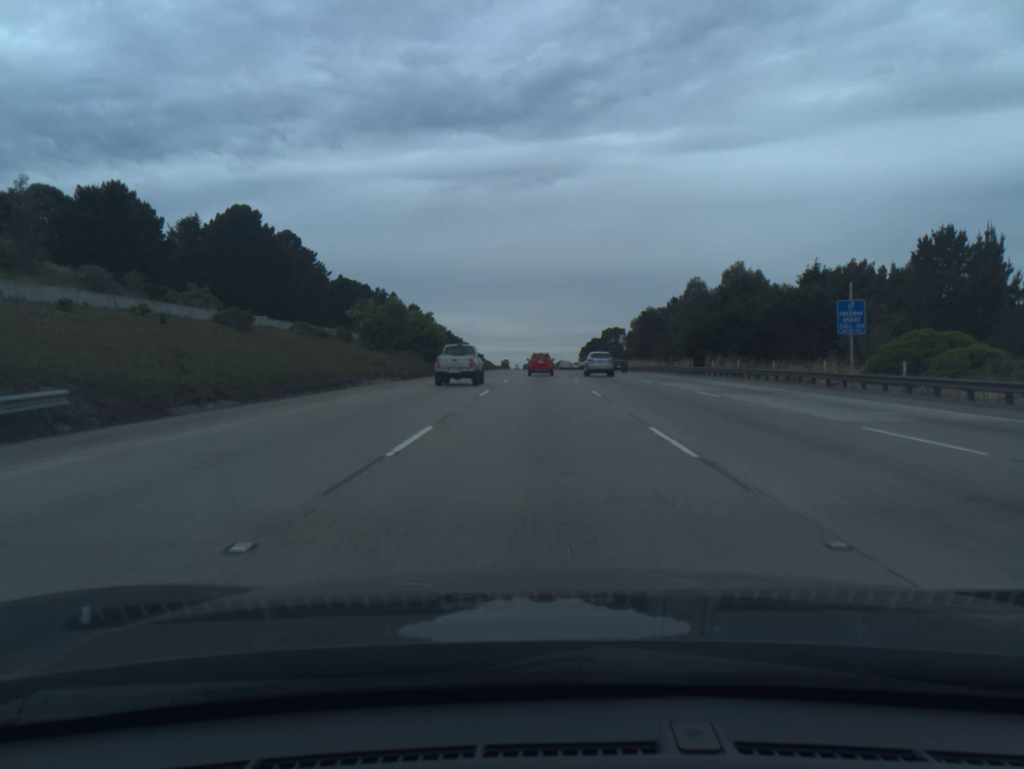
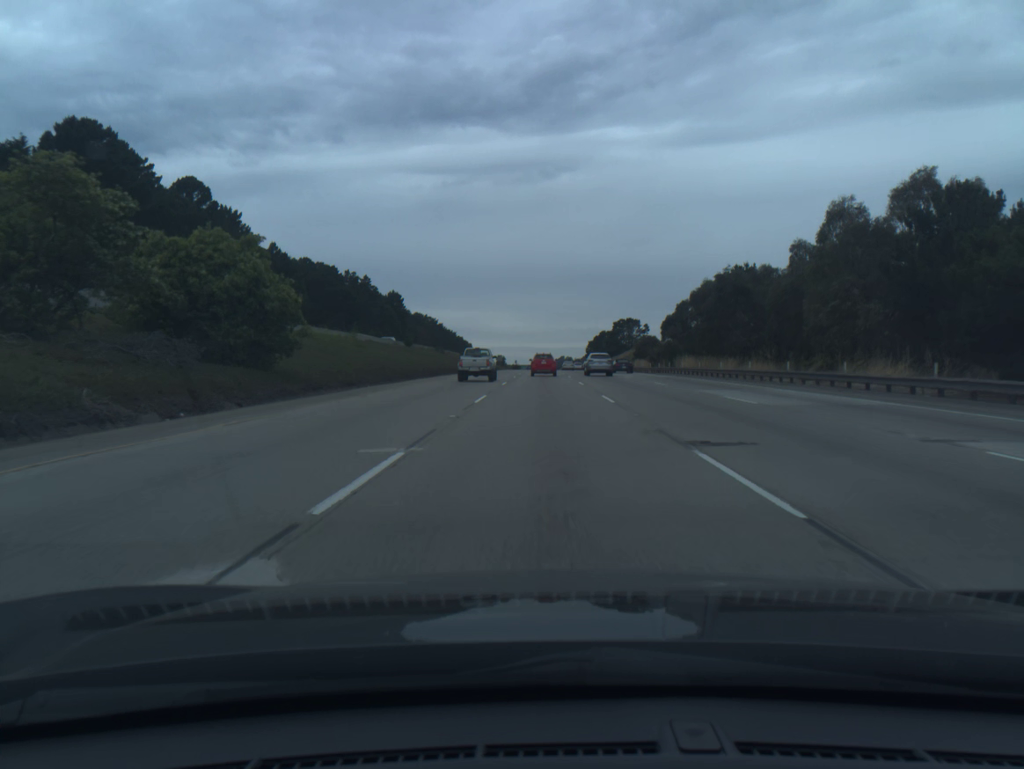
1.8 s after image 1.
(-0.2, +47.3) m; 0°
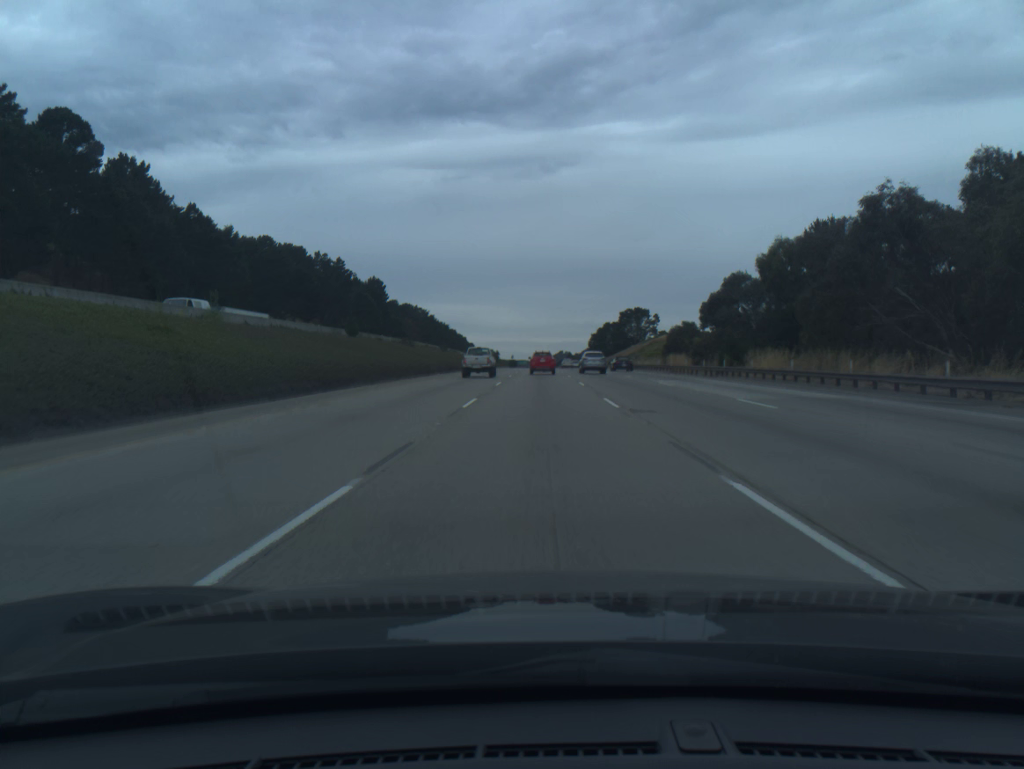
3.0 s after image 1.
(+0.1, +31.4) m; 0°
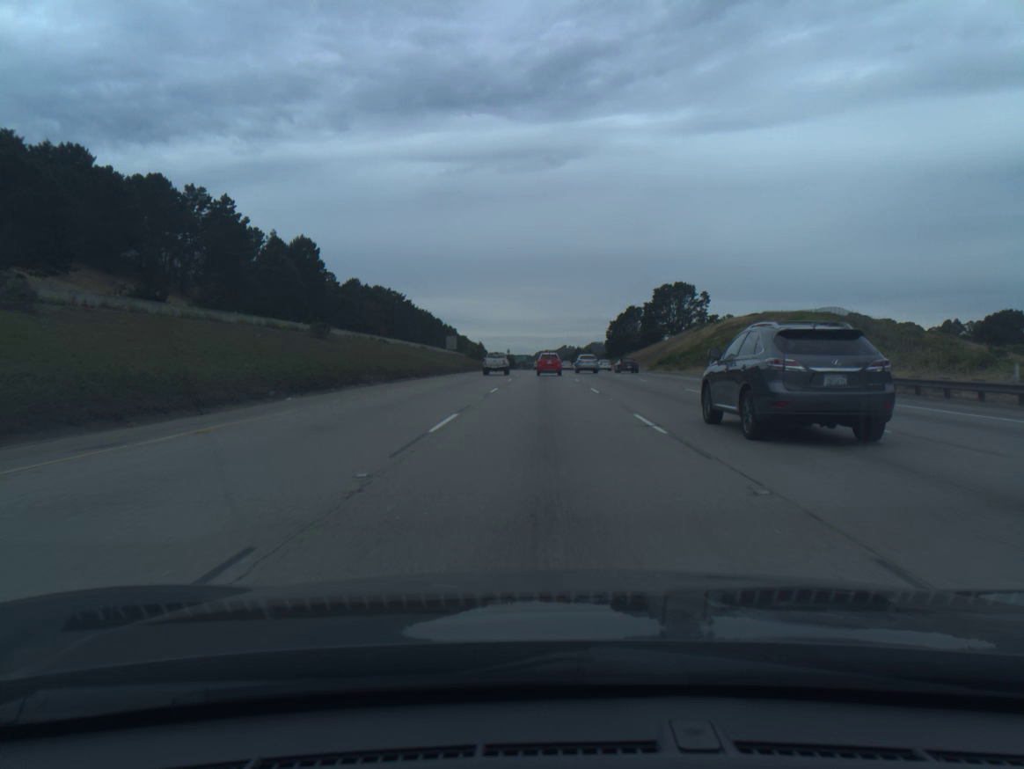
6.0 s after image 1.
(-0.2, +78.9) m; 0°
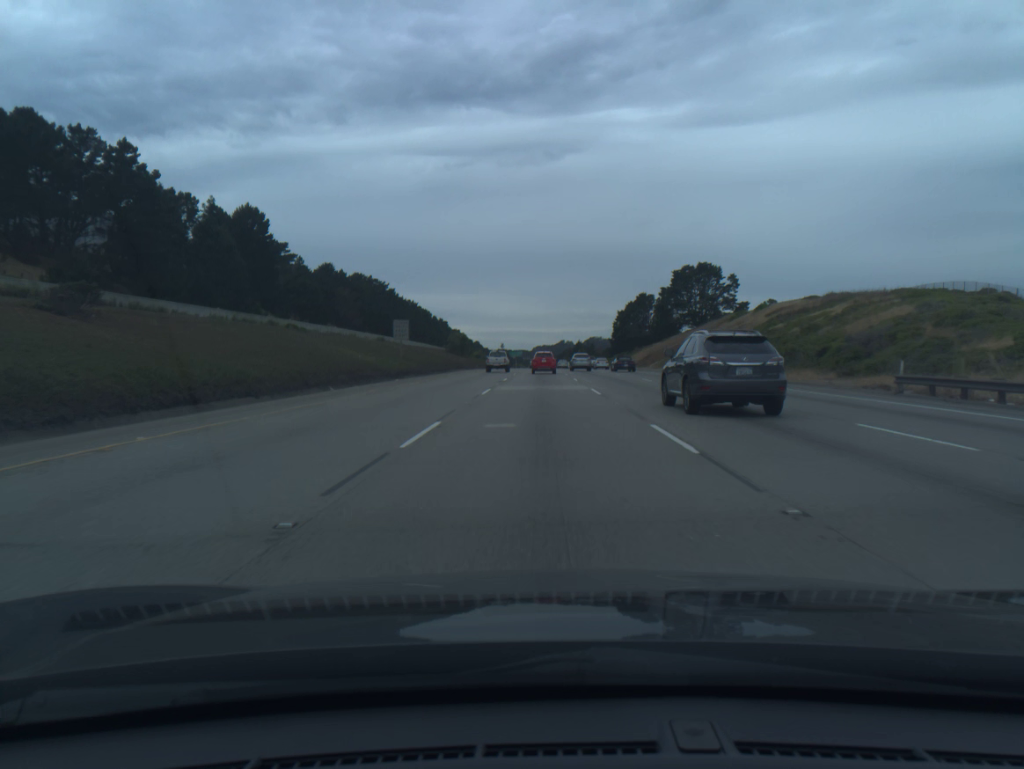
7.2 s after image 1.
(+0.1, +31.7) m; 0°
